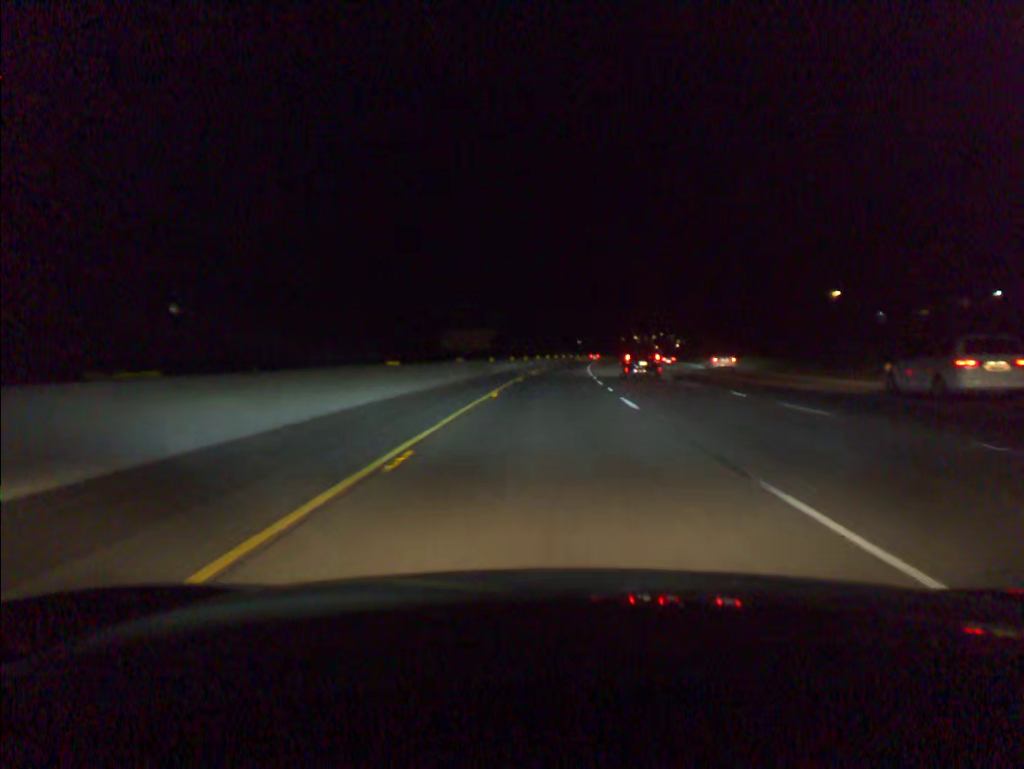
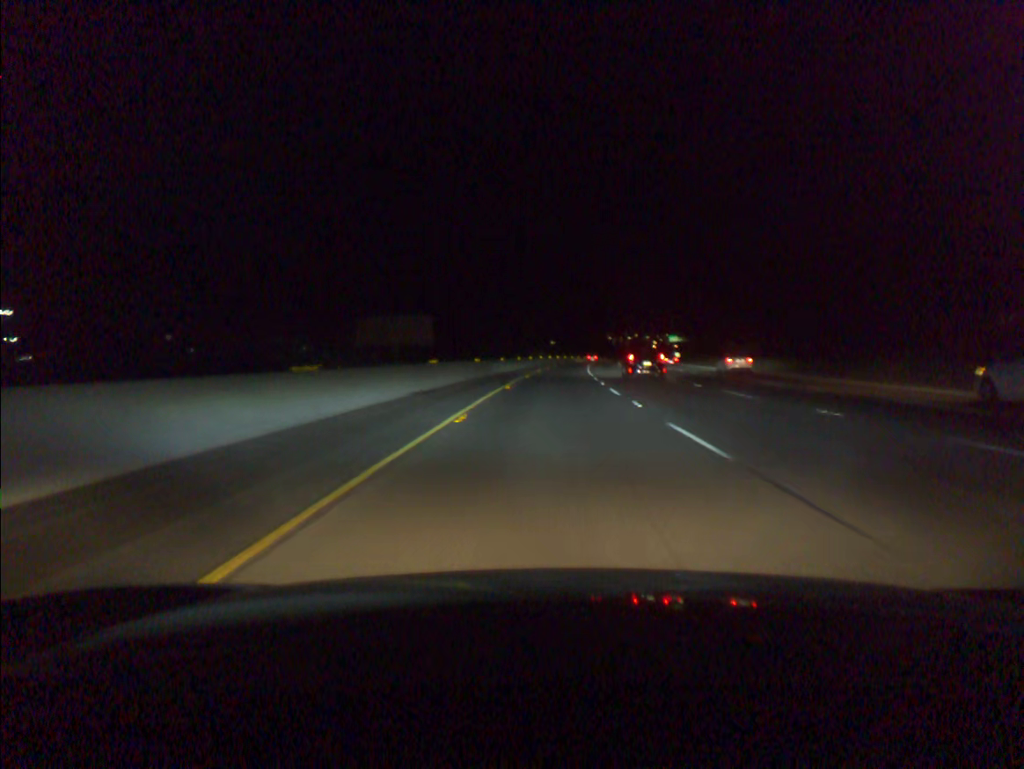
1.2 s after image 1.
(+0.6, +37.8) m; +2°
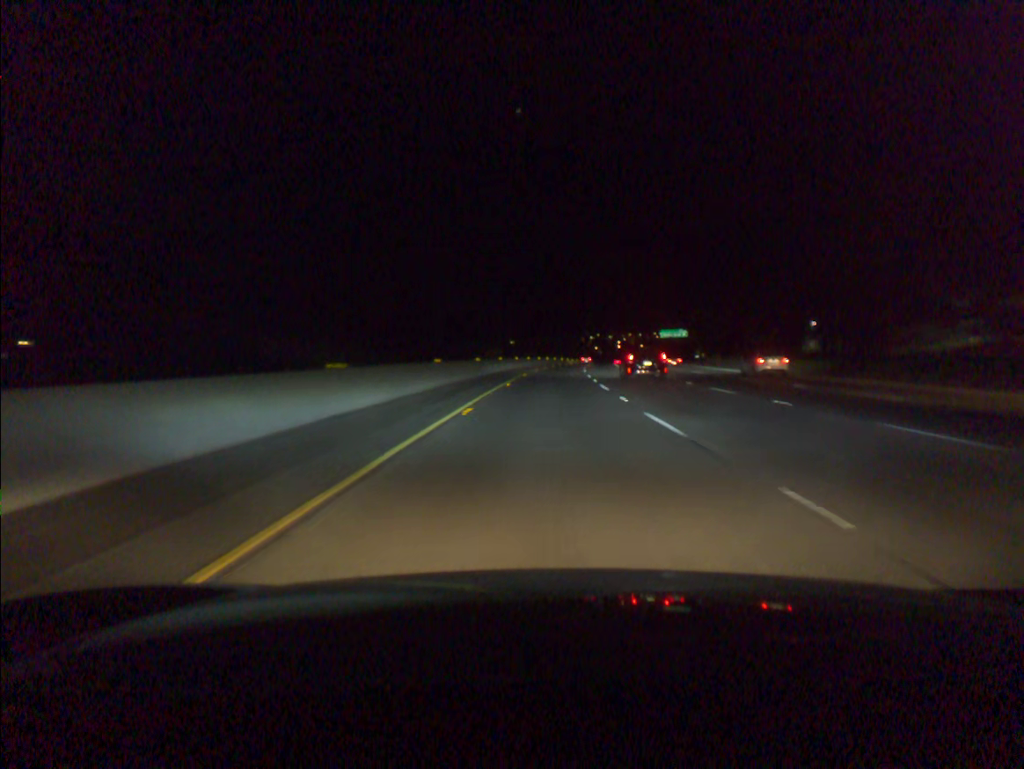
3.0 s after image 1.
(+1.5, +56.3) m; +3°
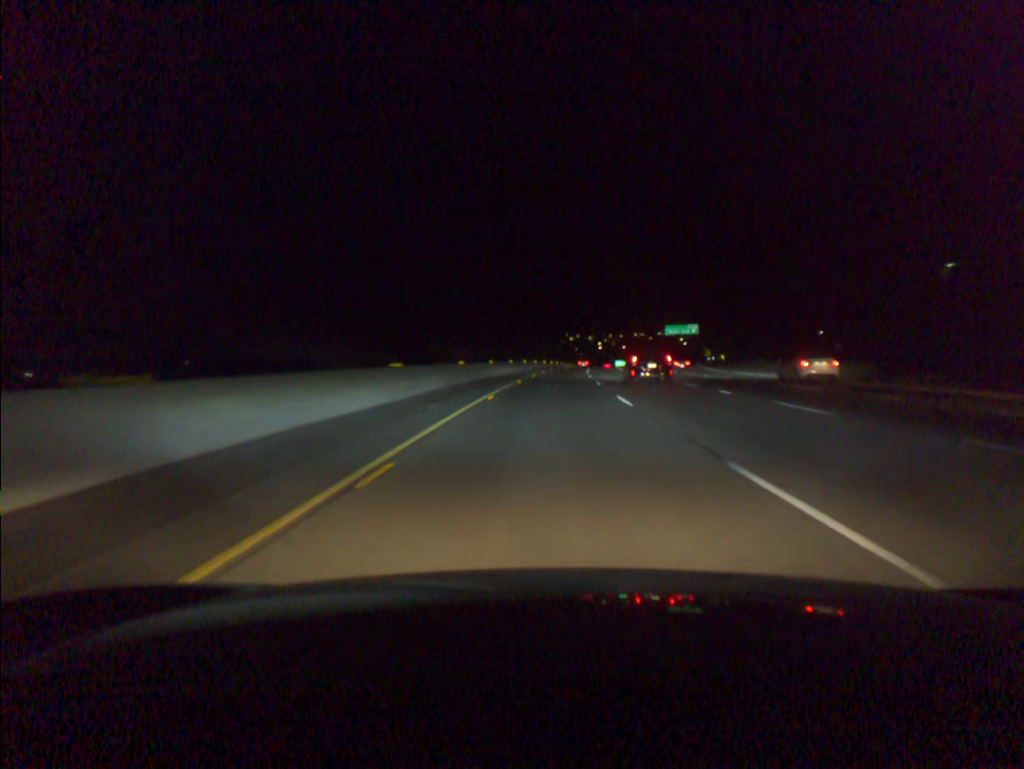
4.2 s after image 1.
(+0.5, +37.5) m; +2°
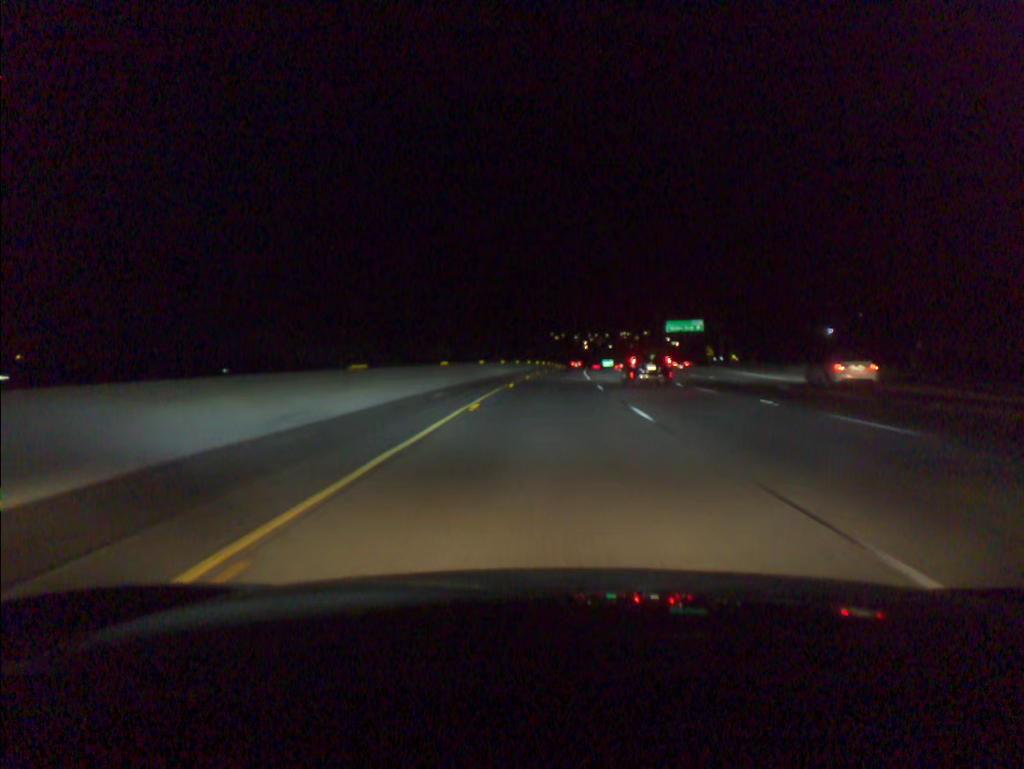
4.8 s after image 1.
(+0.2, +18.7) m; +1°
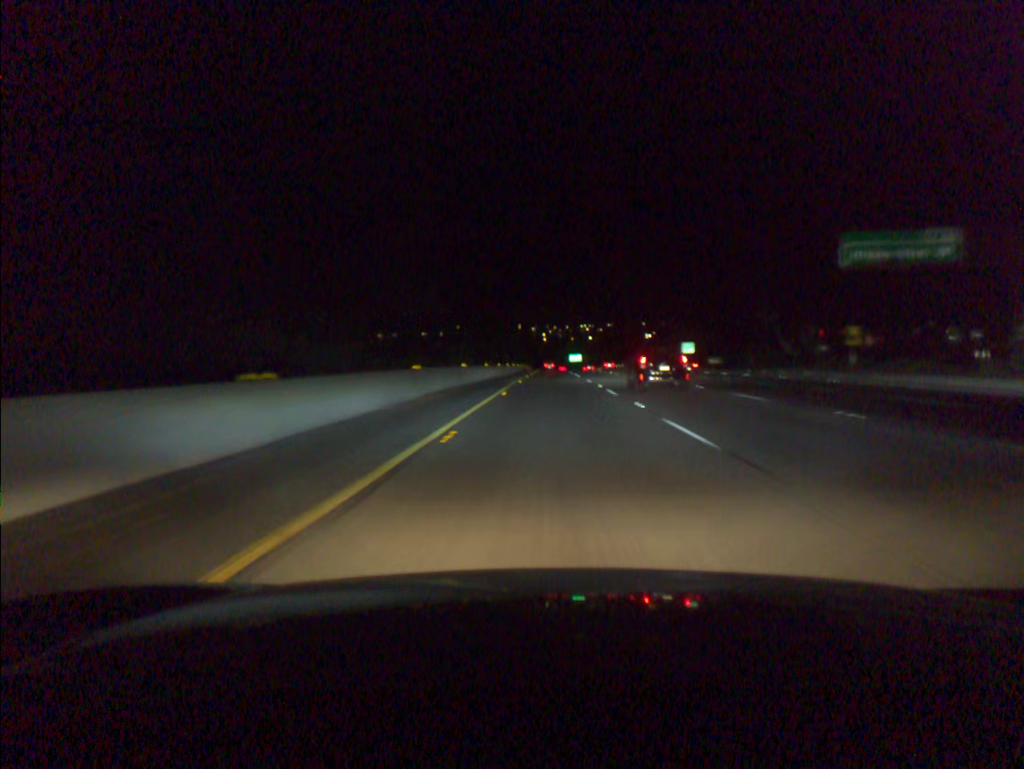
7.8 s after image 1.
(+3.3, +93.7) m; +3°
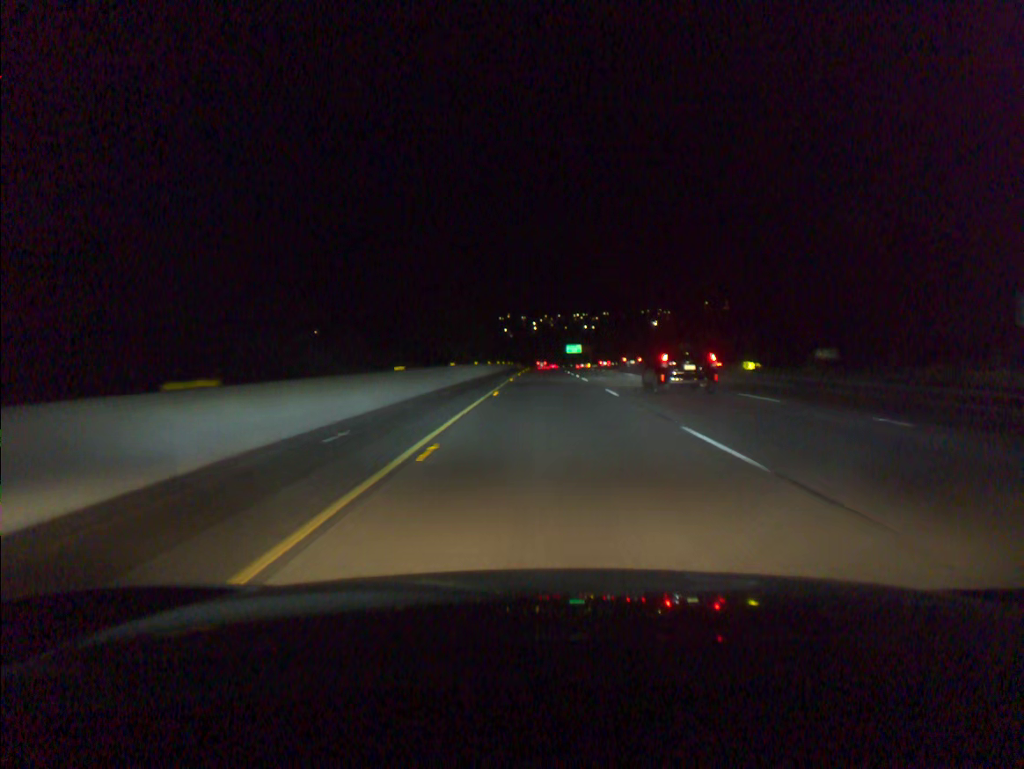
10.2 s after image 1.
(+0.6, +75.1) m; +1°
